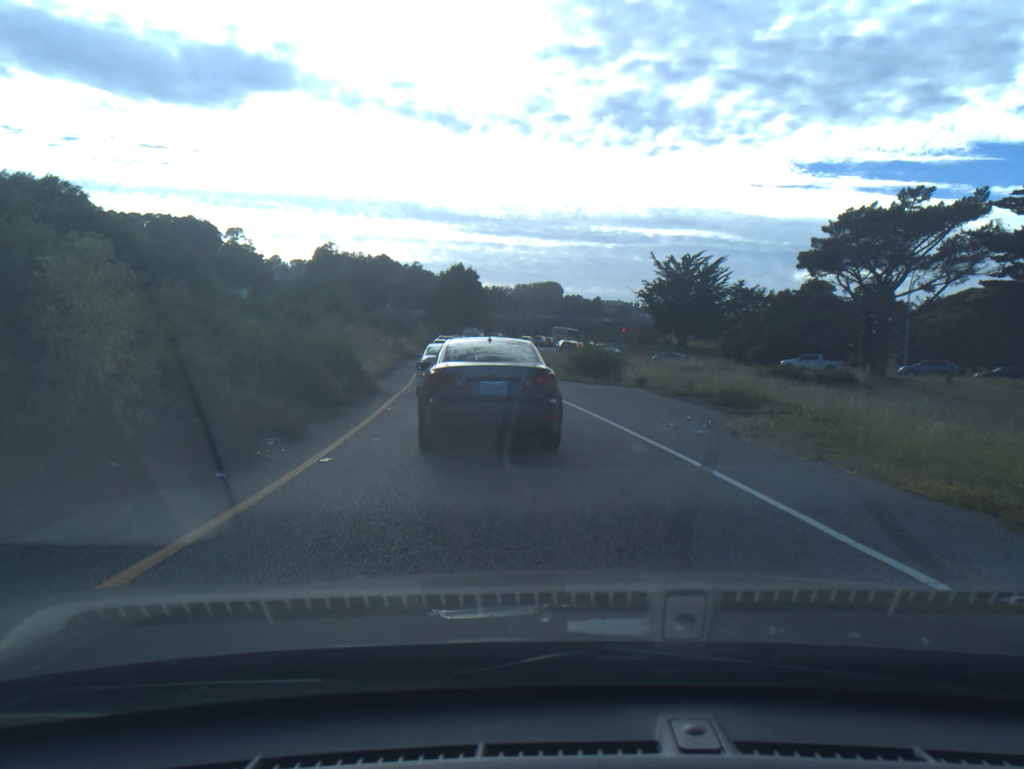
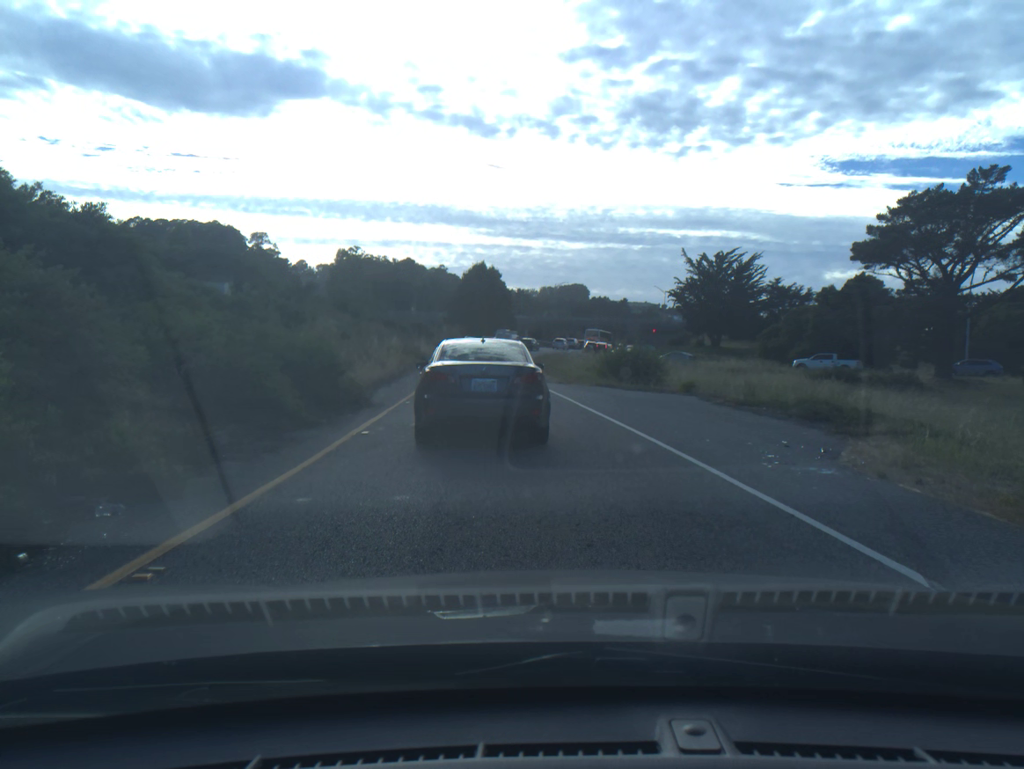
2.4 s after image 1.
(-0.1, +4.5) m; -2°
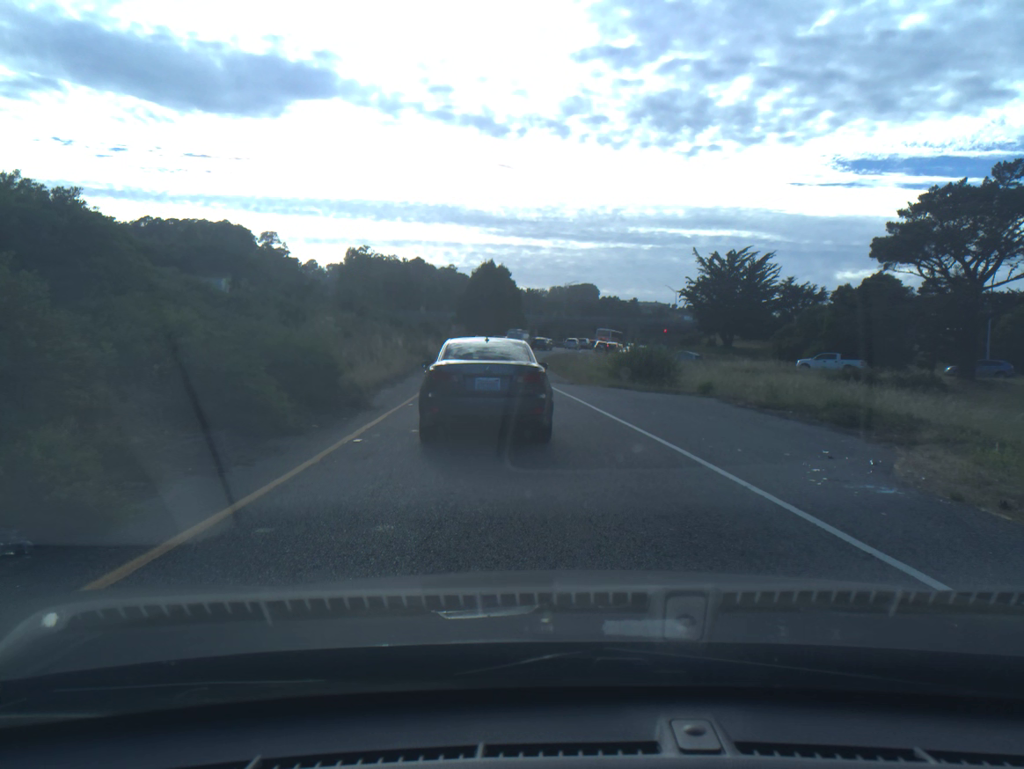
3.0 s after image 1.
(0.0, +1.2) m; 0°
